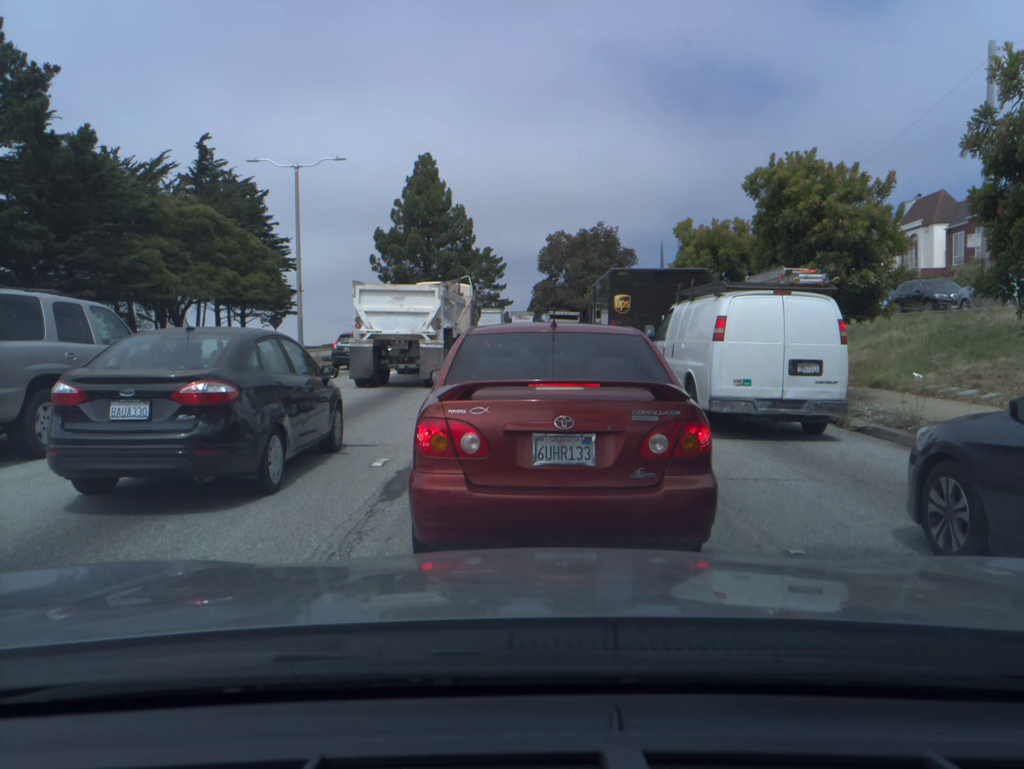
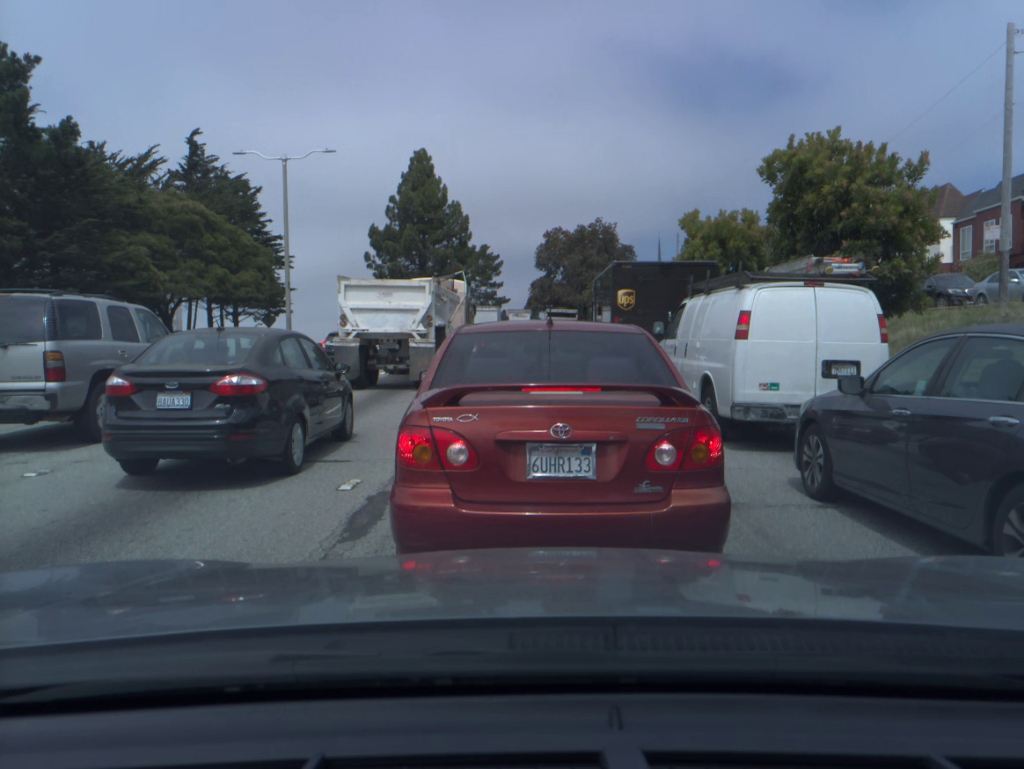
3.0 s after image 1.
(0.0, +1.3) m; 0°
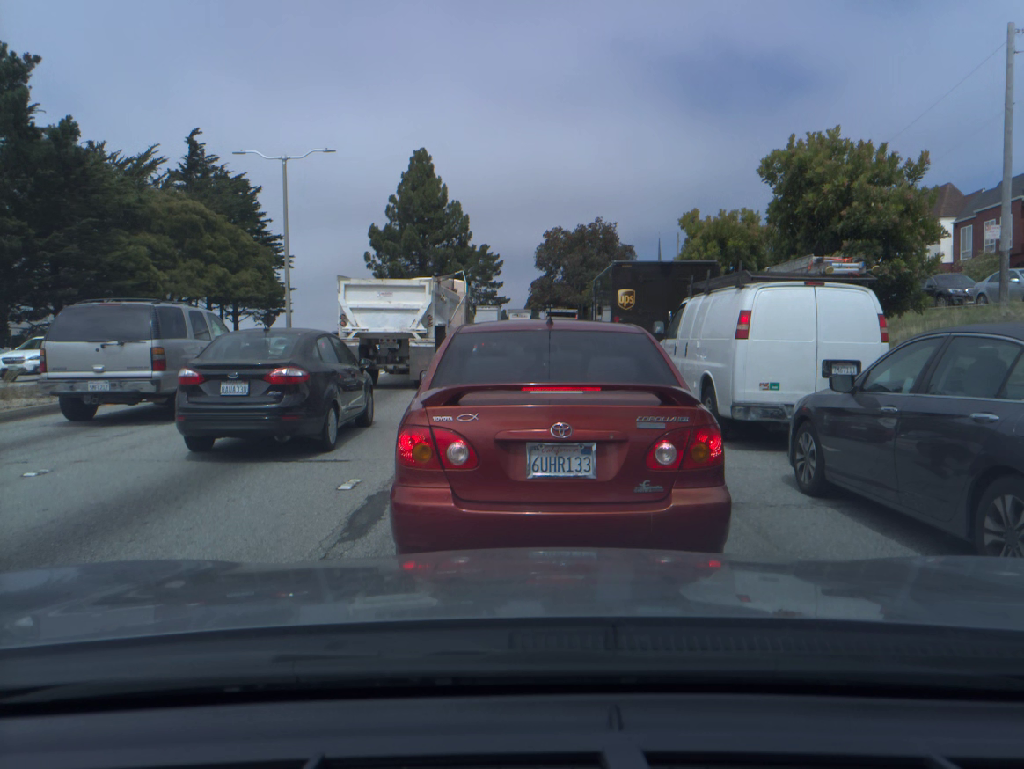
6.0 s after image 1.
(0.0, 0.0) m; 0°
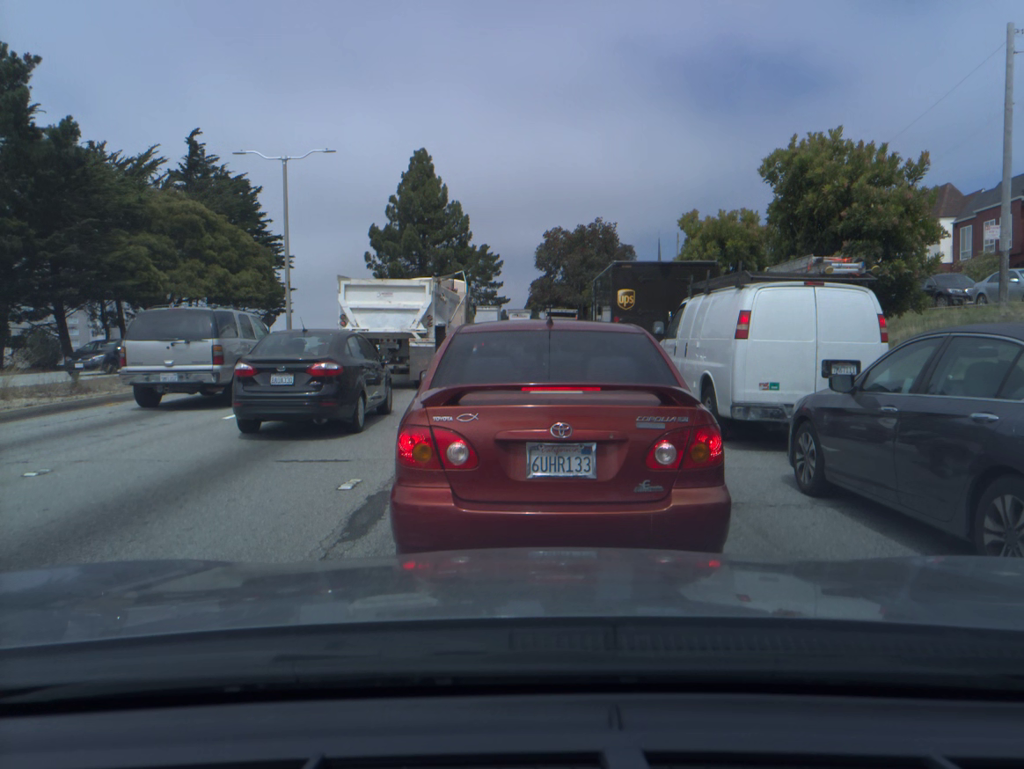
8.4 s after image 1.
(0.0, 0.0) m; 0°
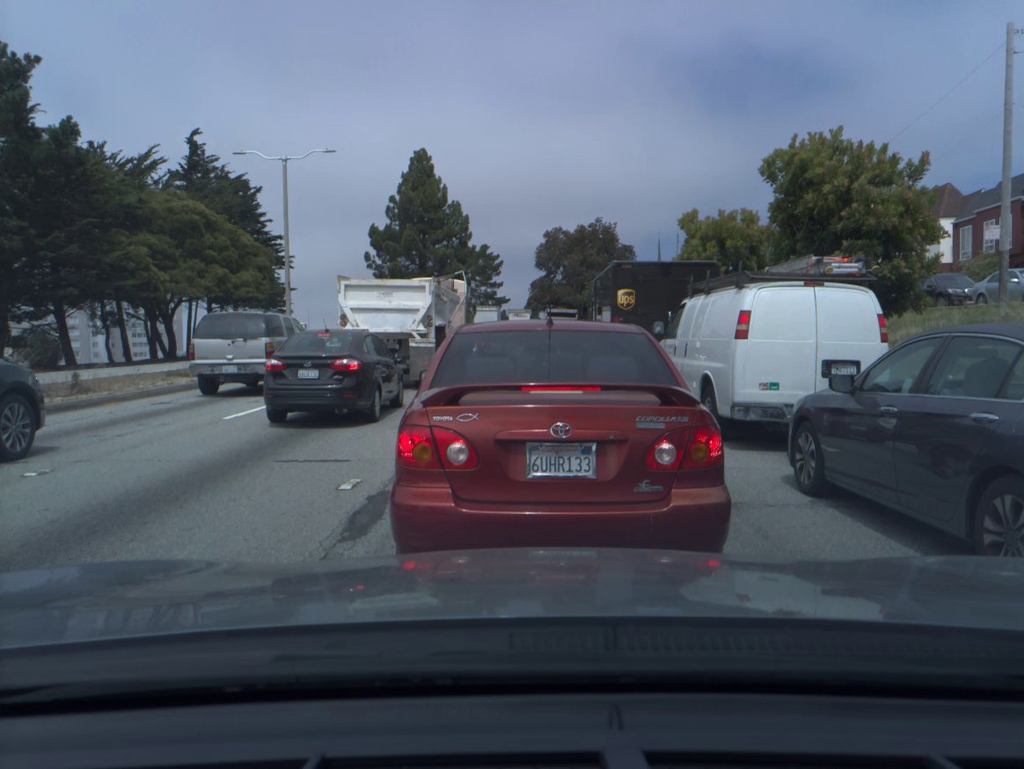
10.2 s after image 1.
(0.0, 0.0) m; +1°
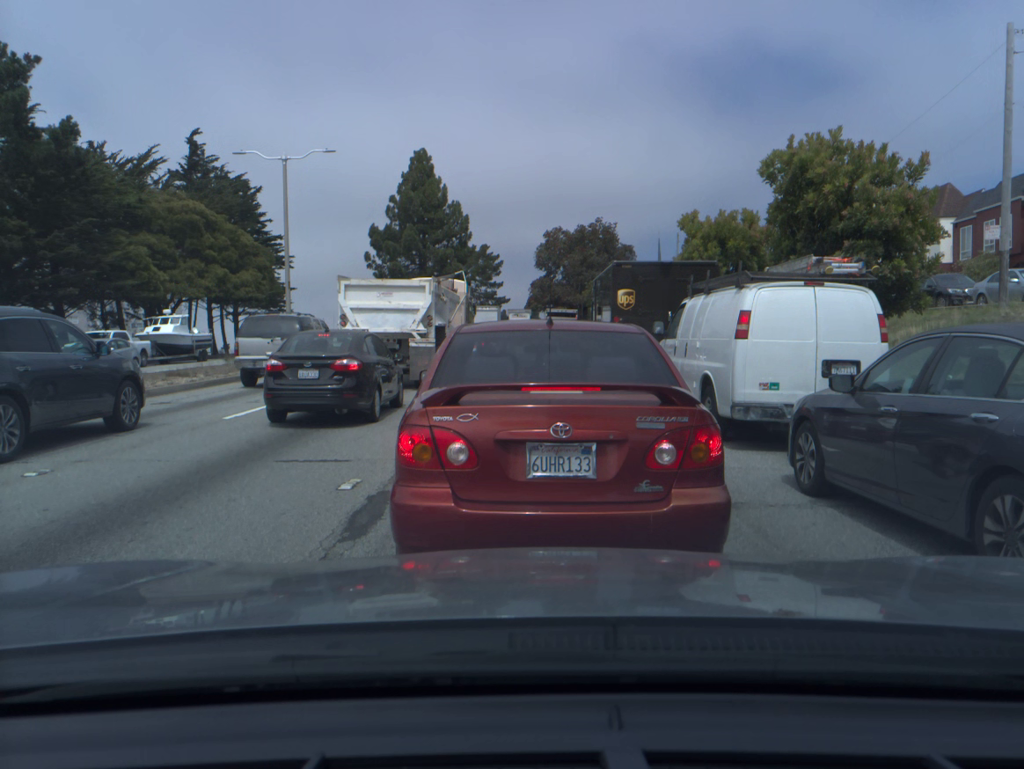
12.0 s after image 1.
(0.0, 0.0) m; +1°
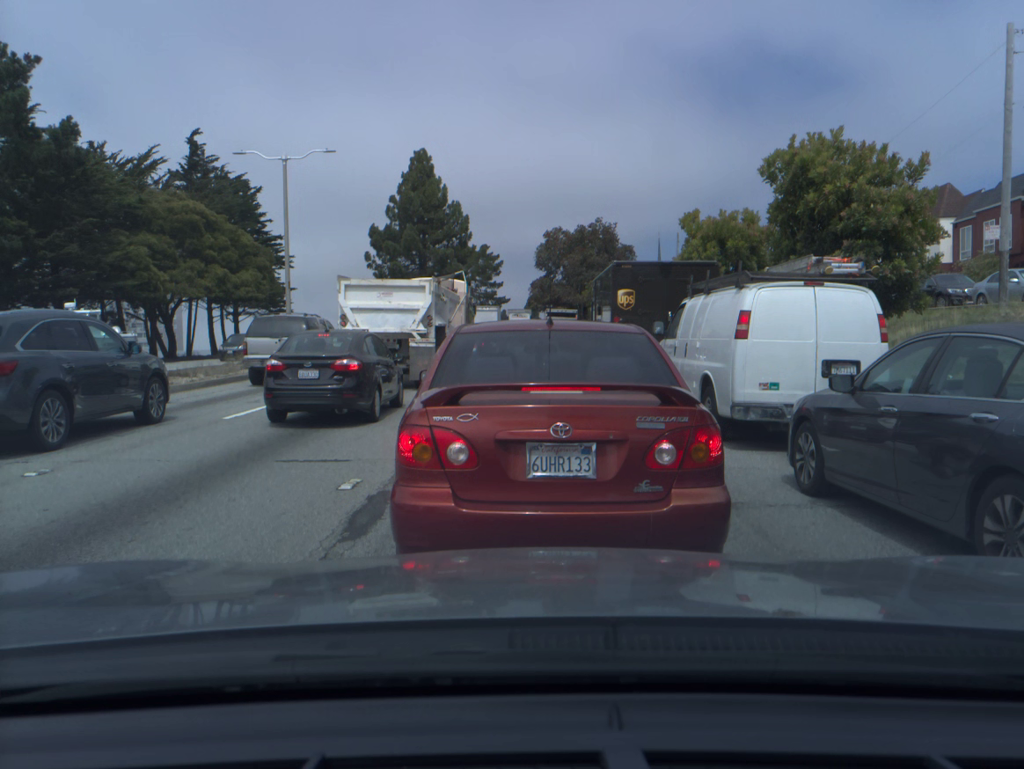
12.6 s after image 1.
(0.0, 0.0) m; 0°
